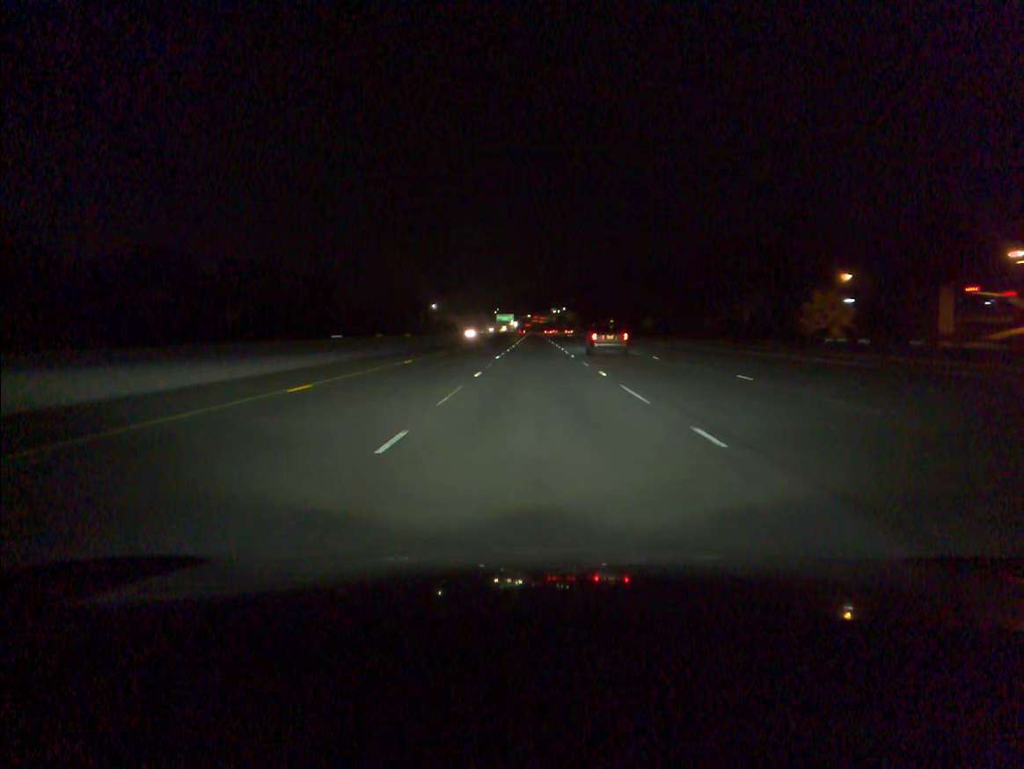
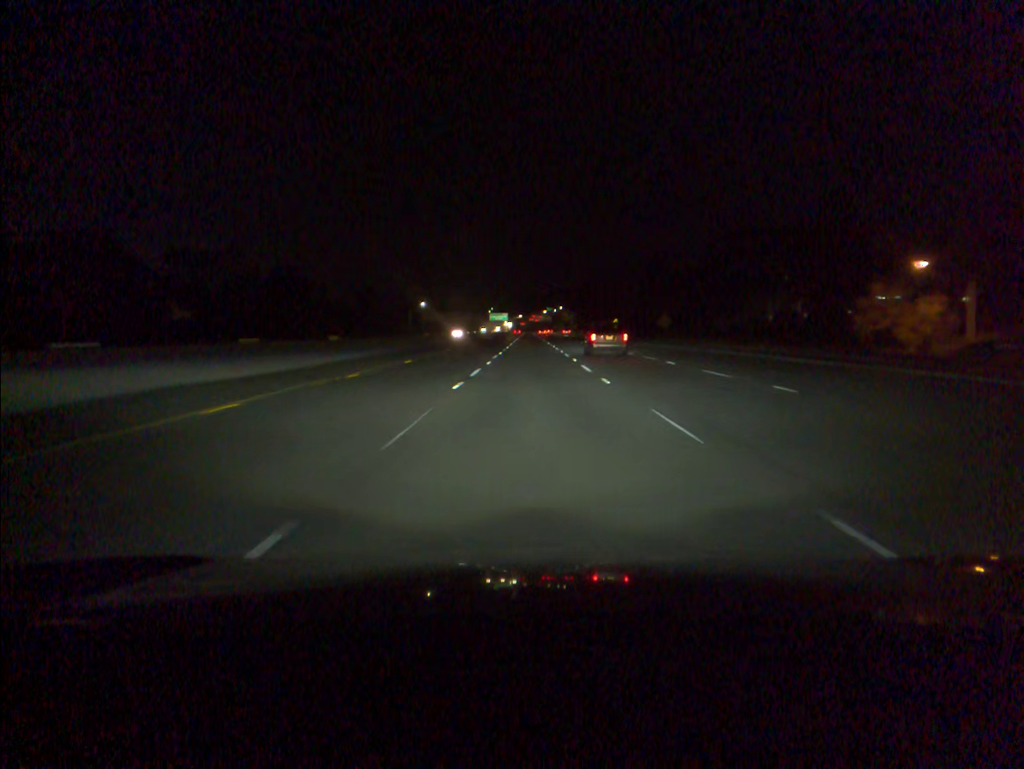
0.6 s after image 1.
(+0.1, +19.6) m; 0°
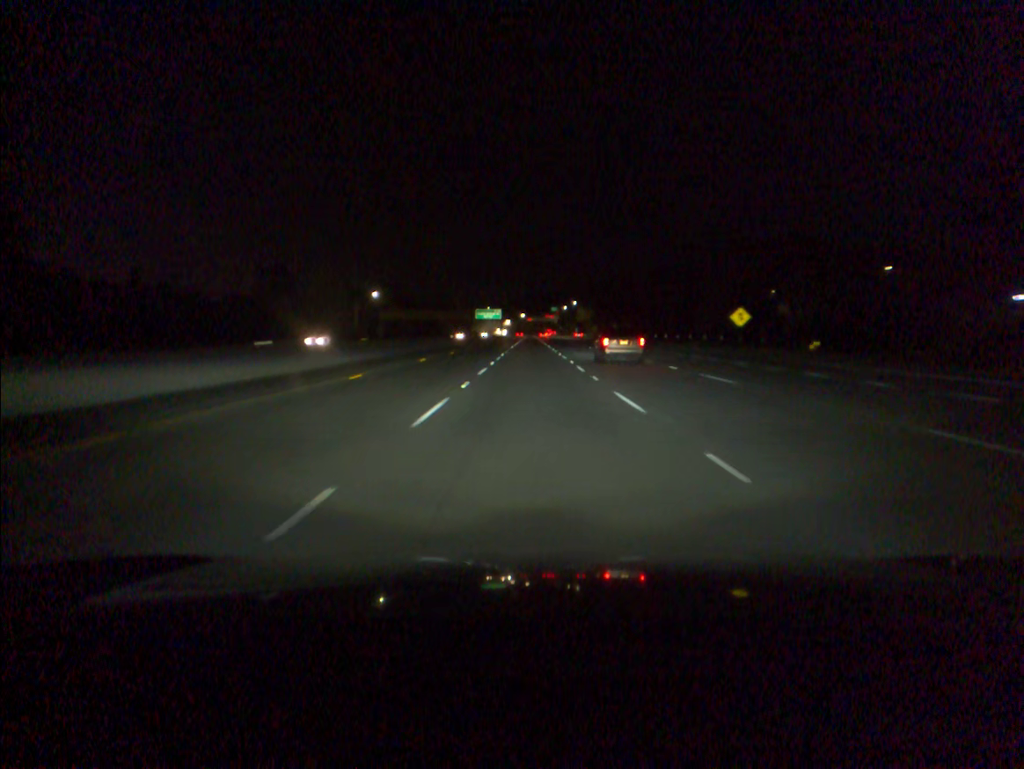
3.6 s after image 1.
(0.0, +97.4) m; 0°
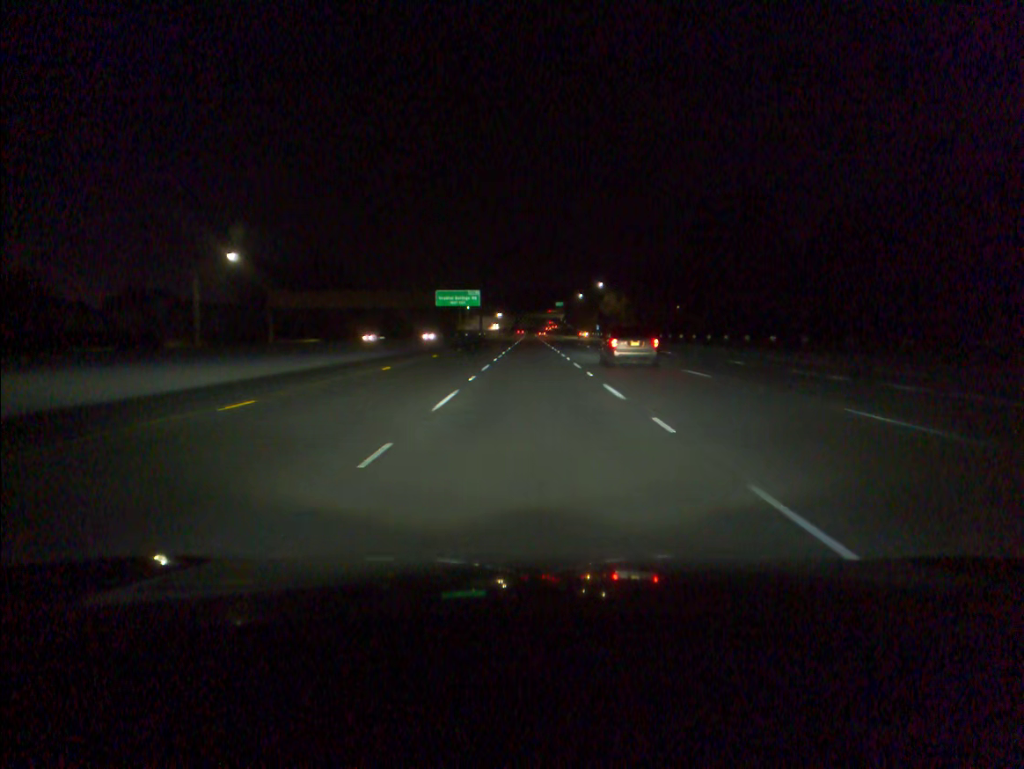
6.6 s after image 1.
(0.0, +97.2) m; 0°
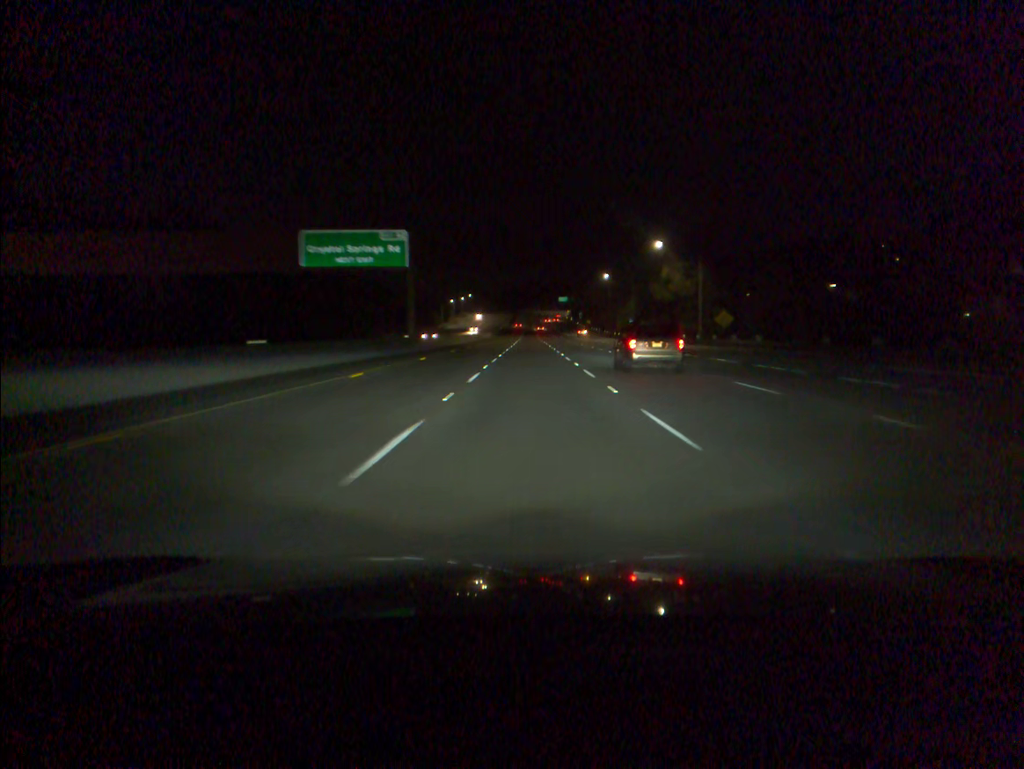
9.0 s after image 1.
(+0.1, +78.0) m; 0°
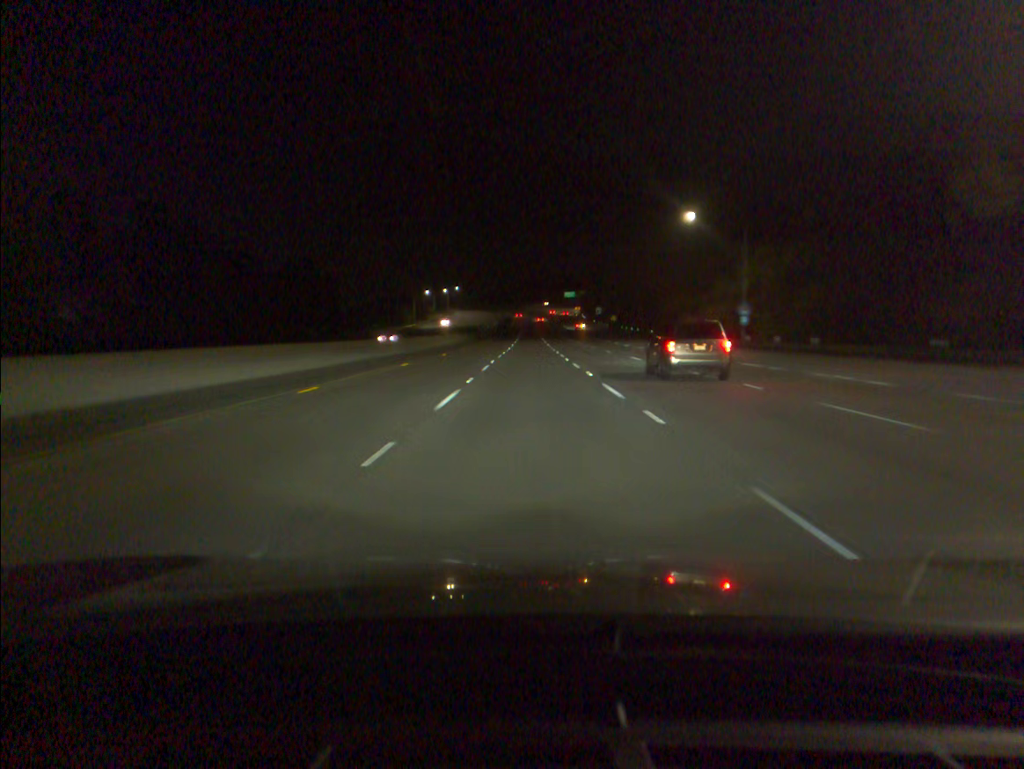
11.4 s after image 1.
(0.0, +78.2) m; 0°
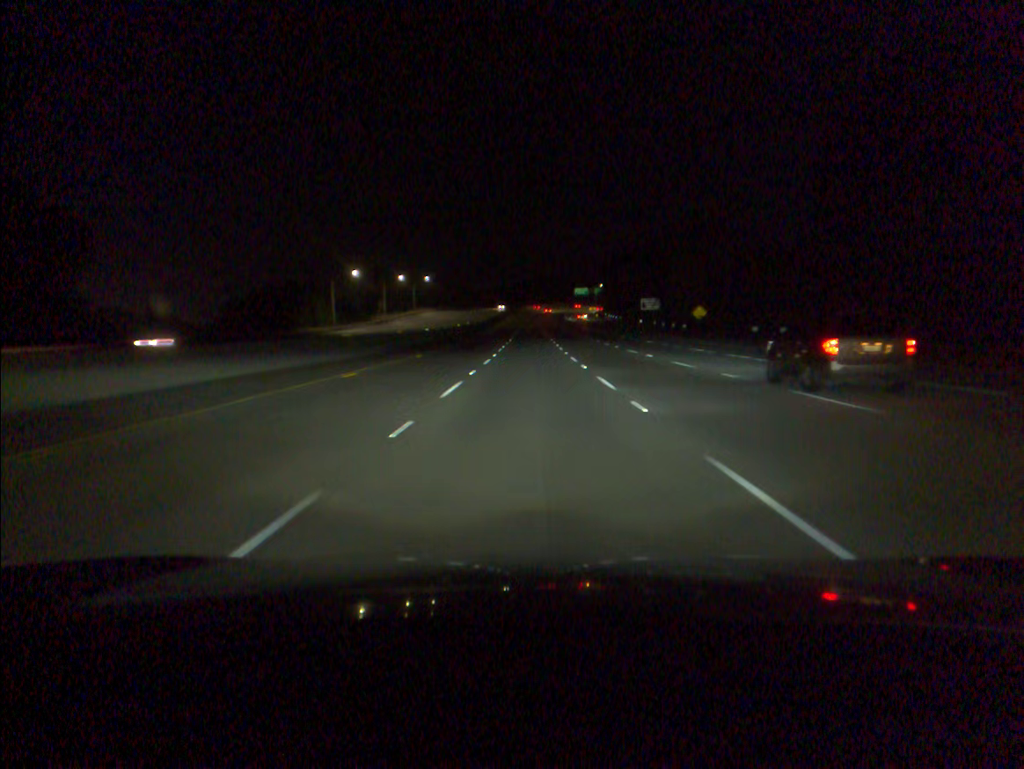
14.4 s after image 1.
(0.0, +98.1) m; 0°
